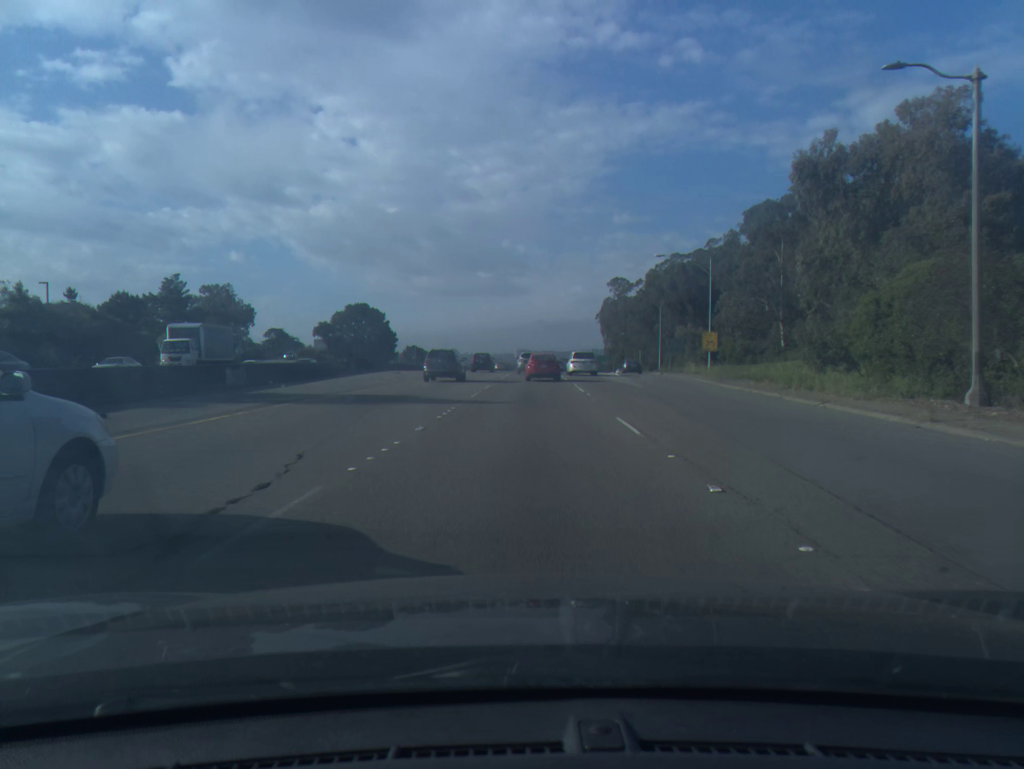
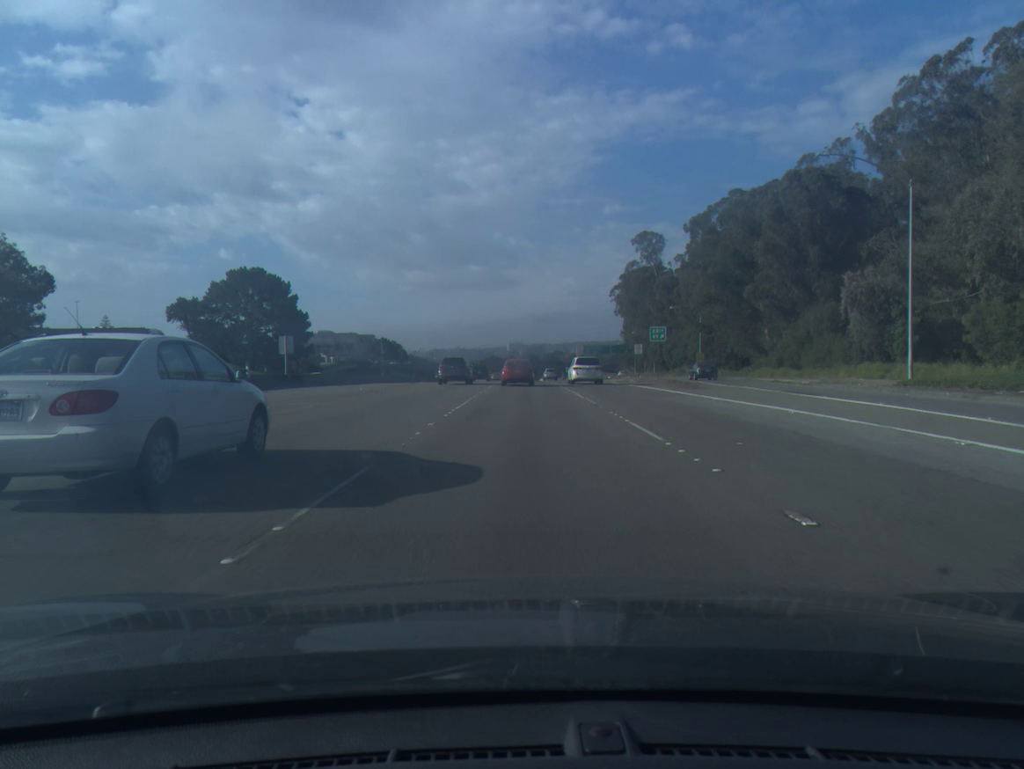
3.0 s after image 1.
(+1.3, +74.0) m; +1°
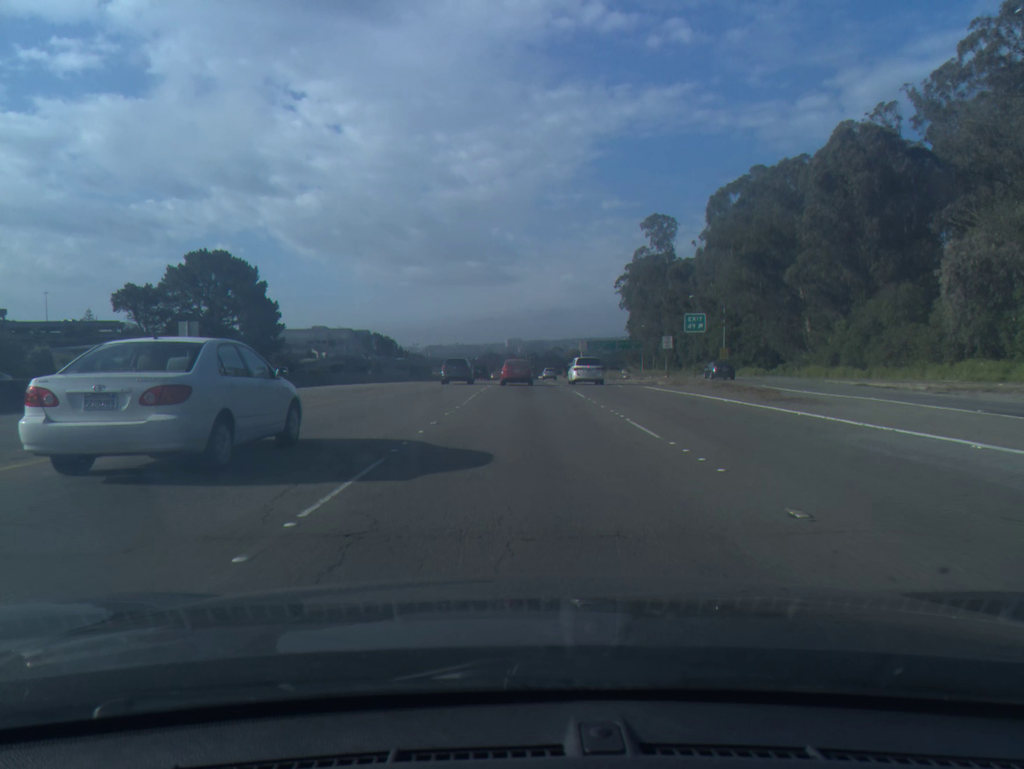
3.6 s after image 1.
(0.0, +14.7) m; 0°
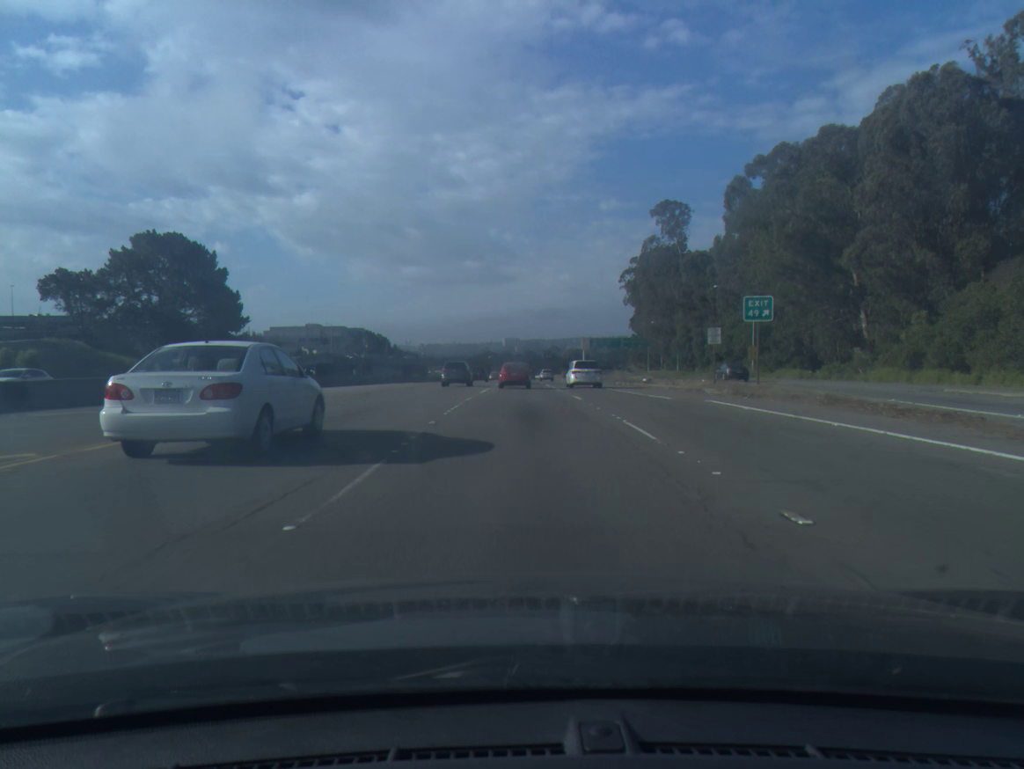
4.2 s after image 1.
(0.0, +14.7) m; 0°
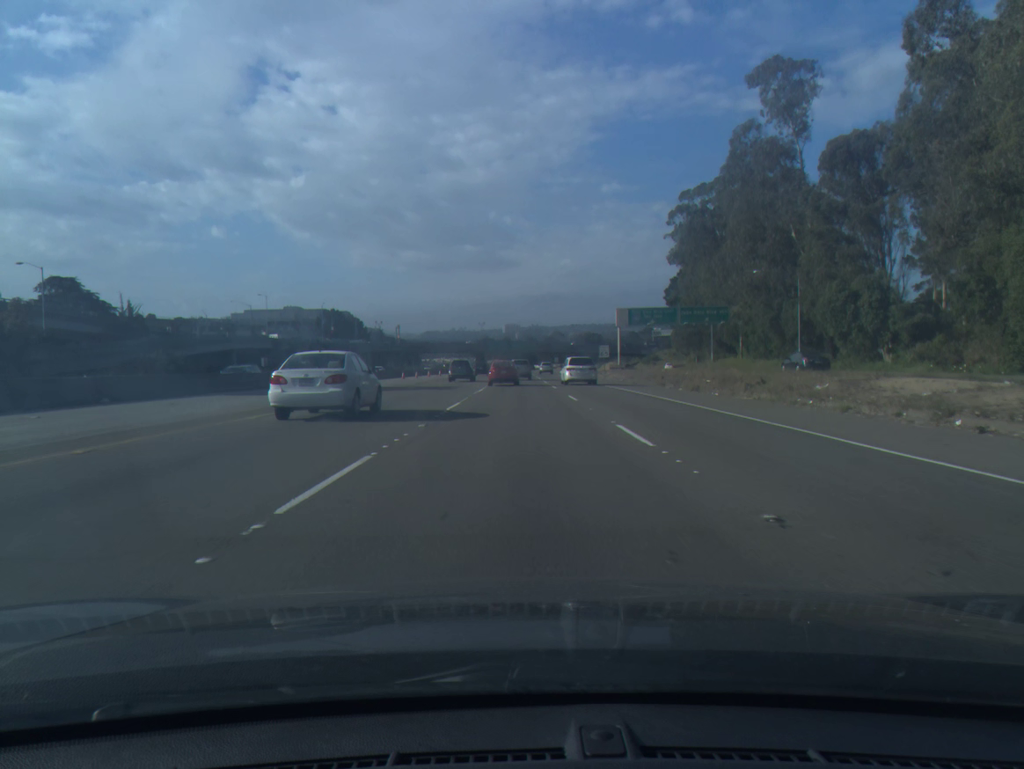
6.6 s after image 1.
(+0.3, +58.9) m; 0°
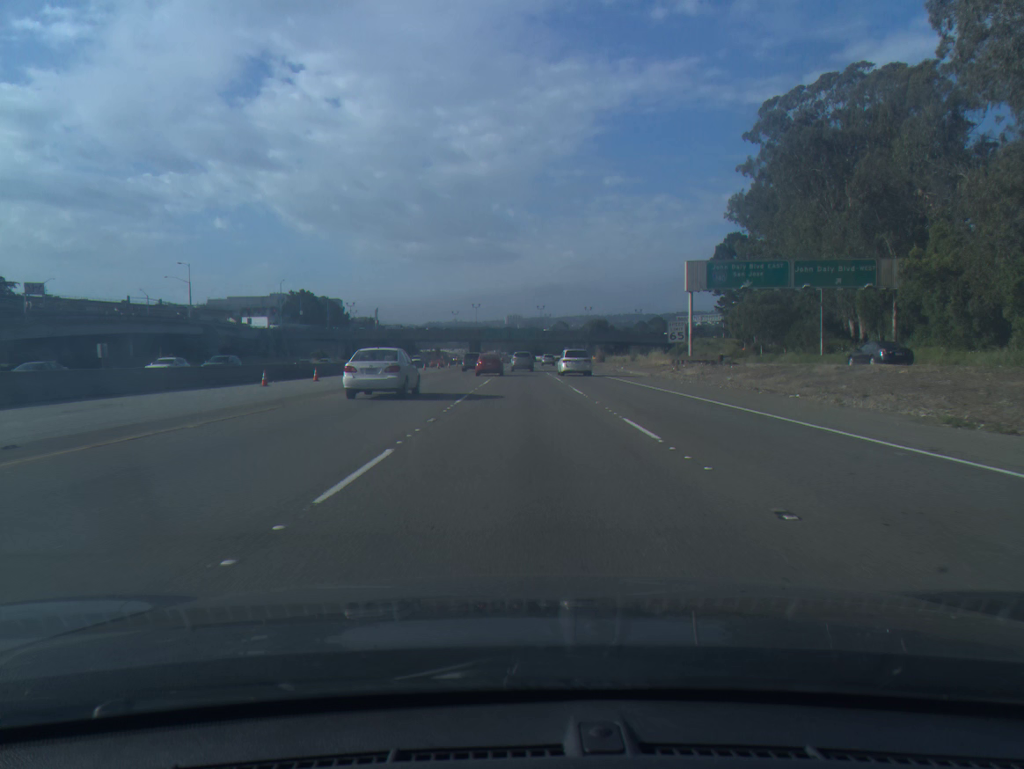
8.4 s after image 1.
(-0.2, +44.2) m; 0°
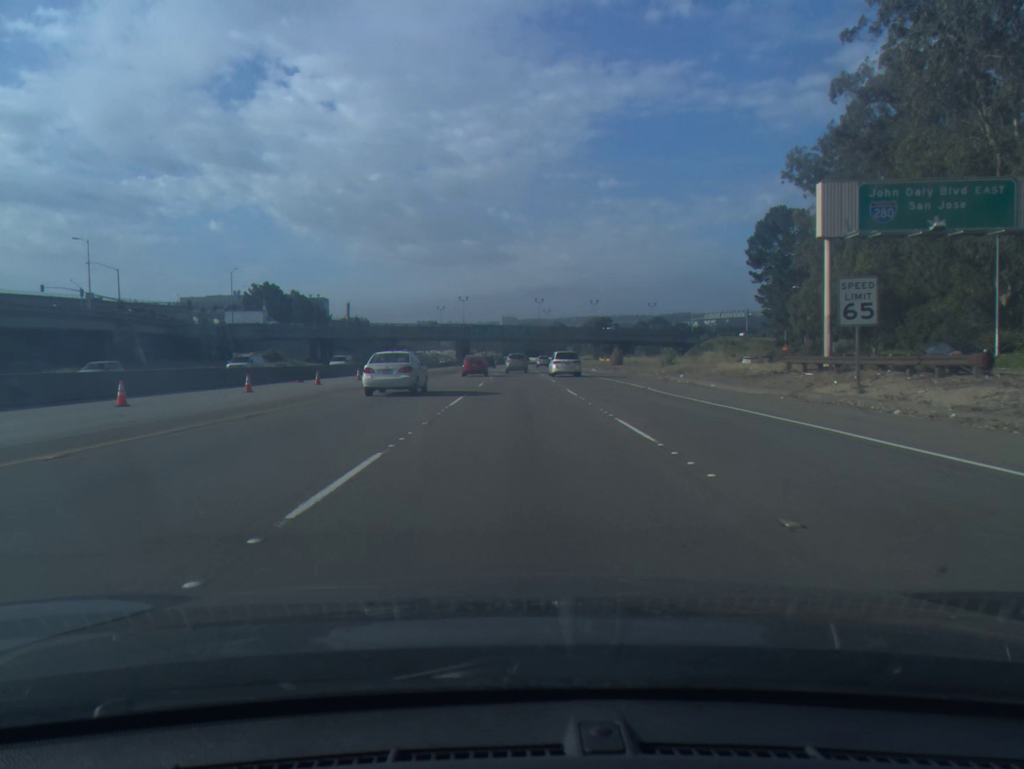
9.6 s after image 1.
(+0.1, +29.8) m; 0°
